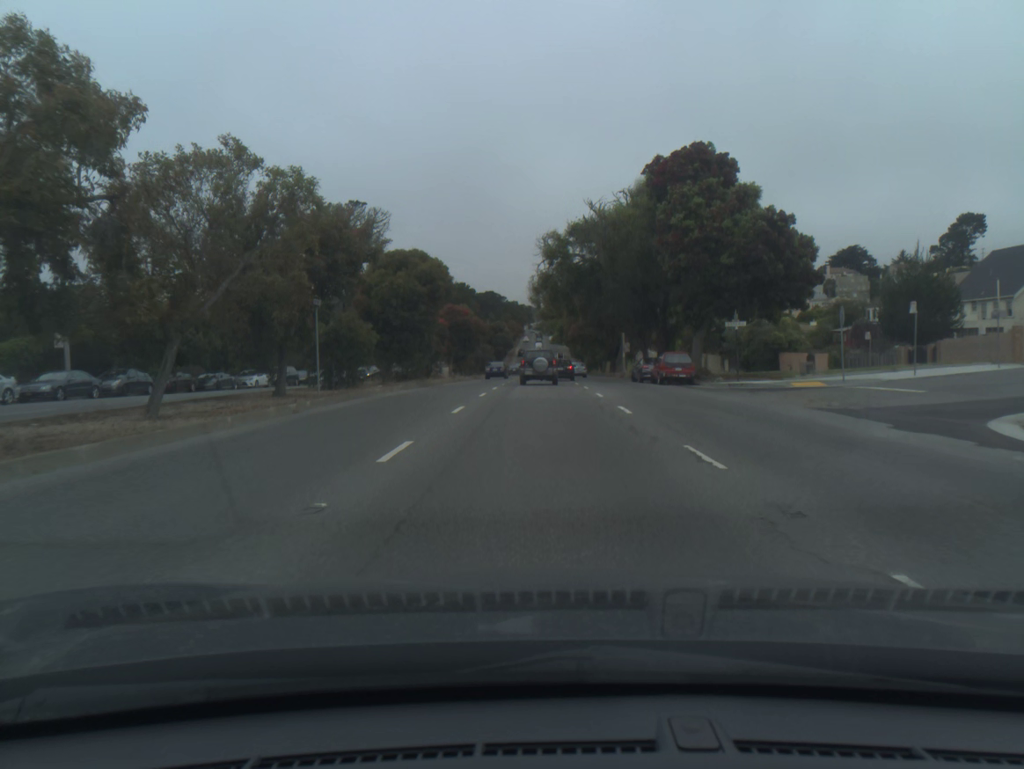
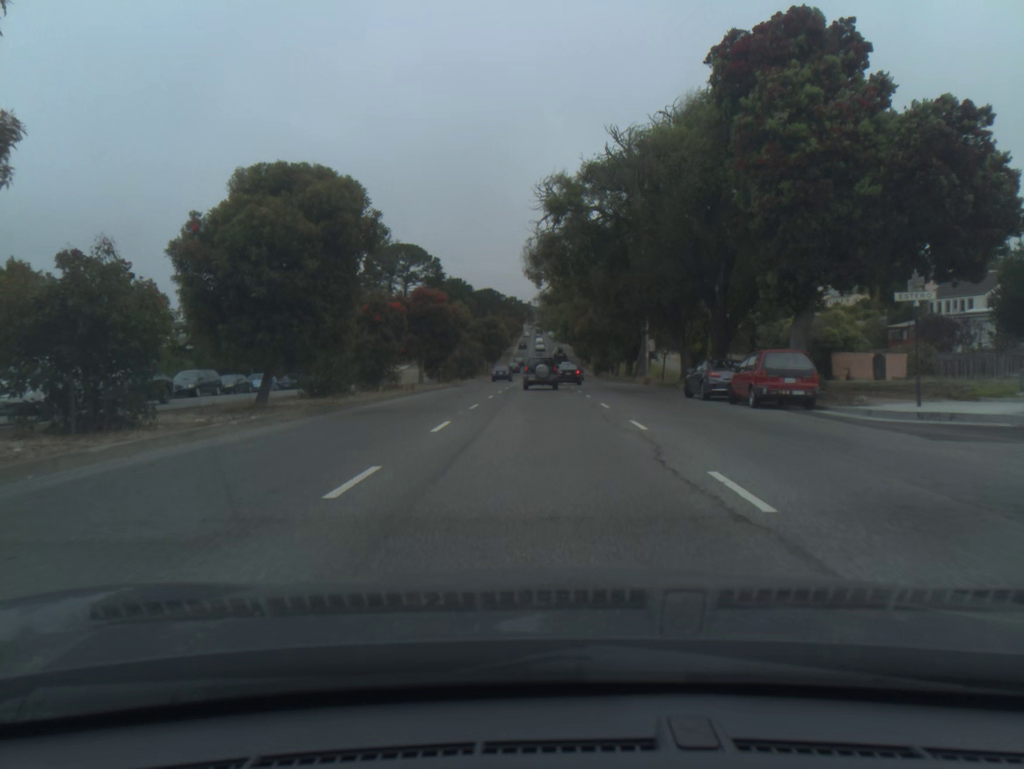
(0.0, +16.9) m; 0°
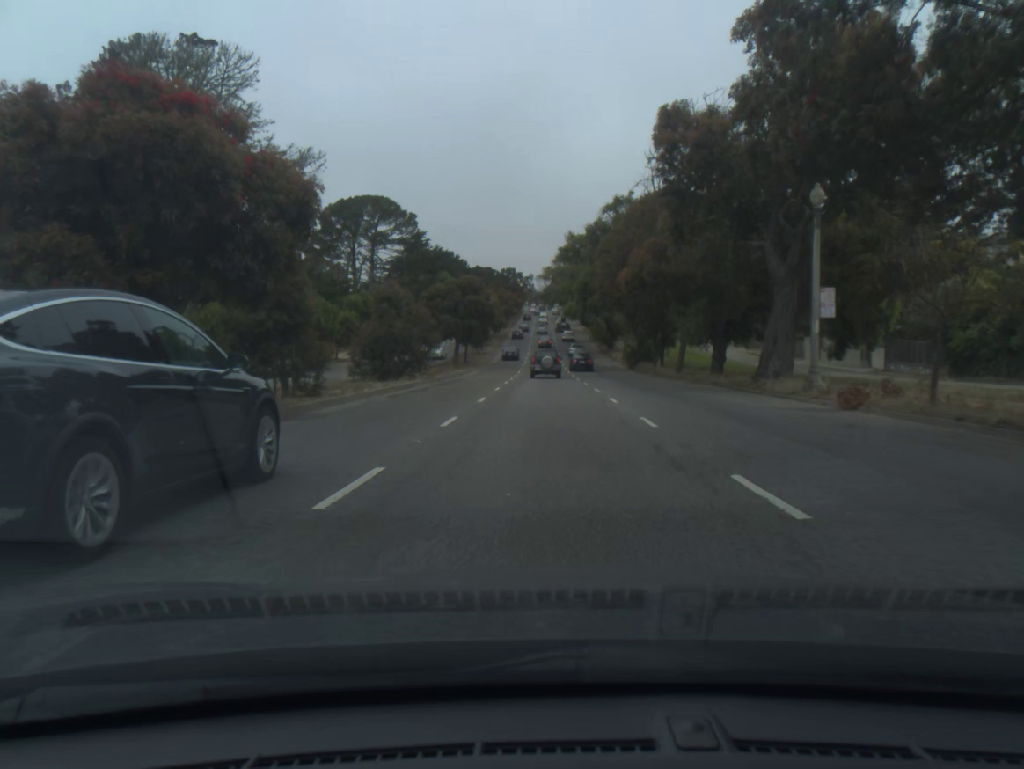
(-0.1, +36.4) m; 0°
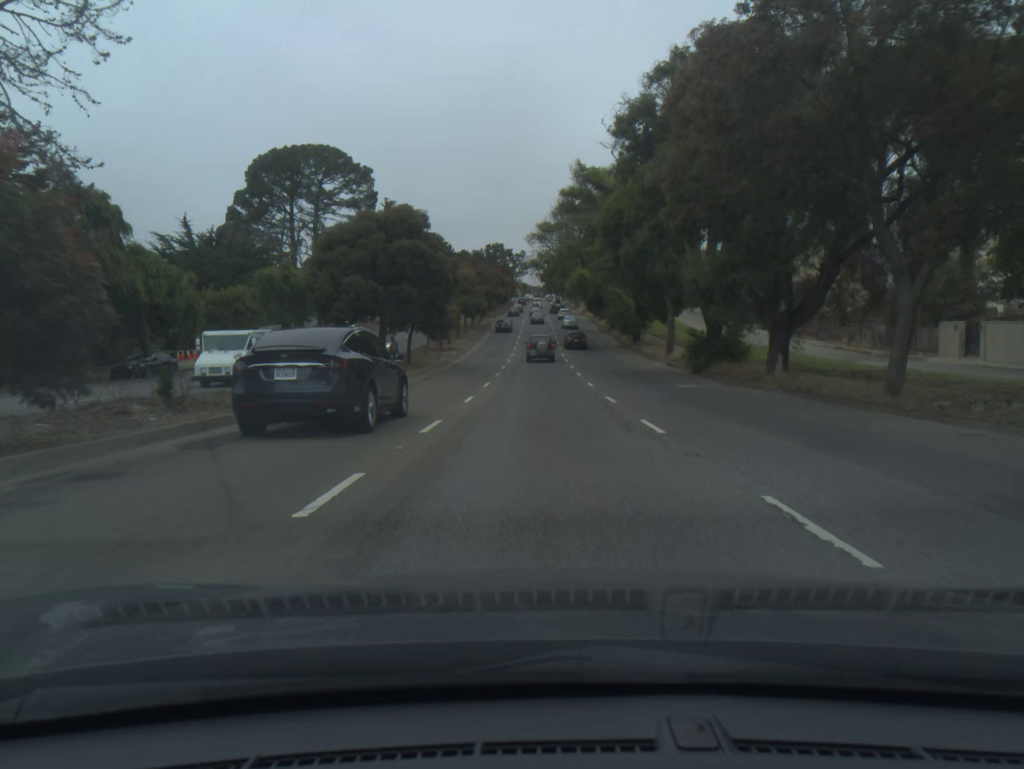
(+0.1, +29.9) m; 0°
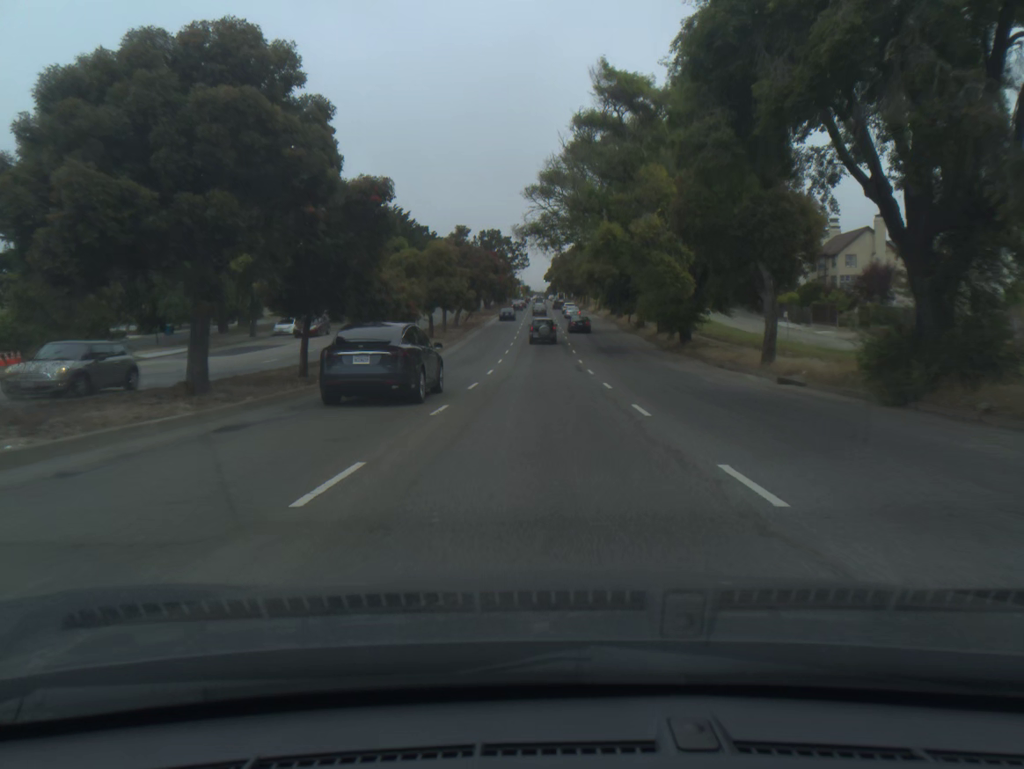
(-0.1, +20.9) m; 0°
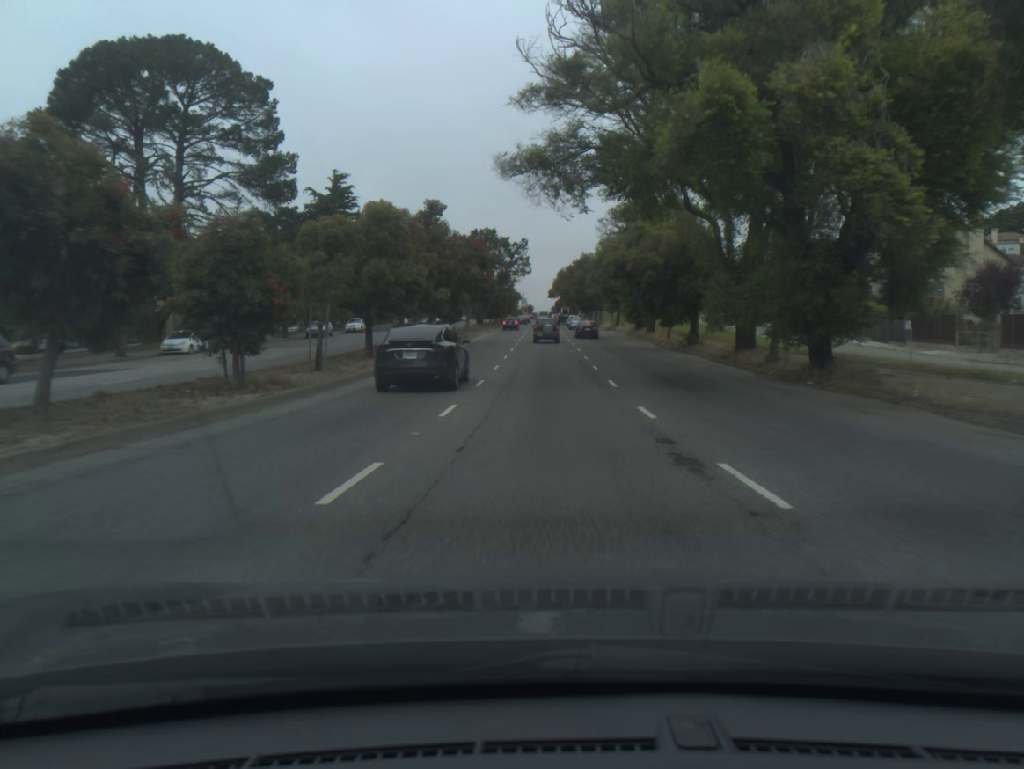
(-0.1, +21.4) m; 0°
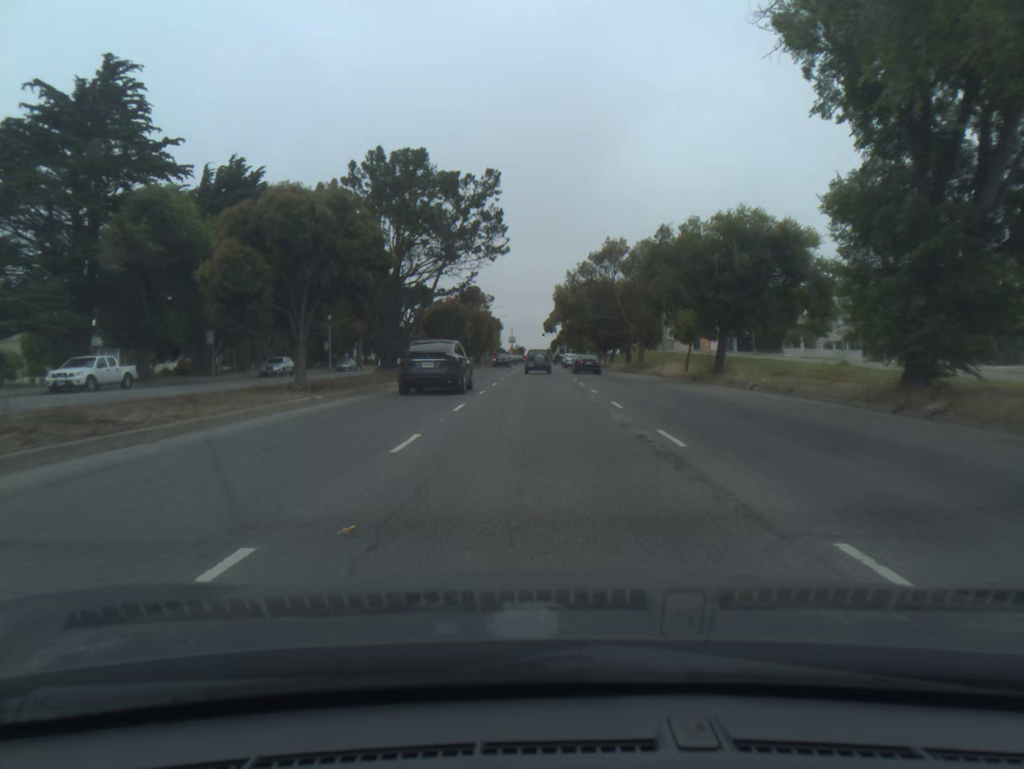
(+0.2, +54.1) m; +1°
